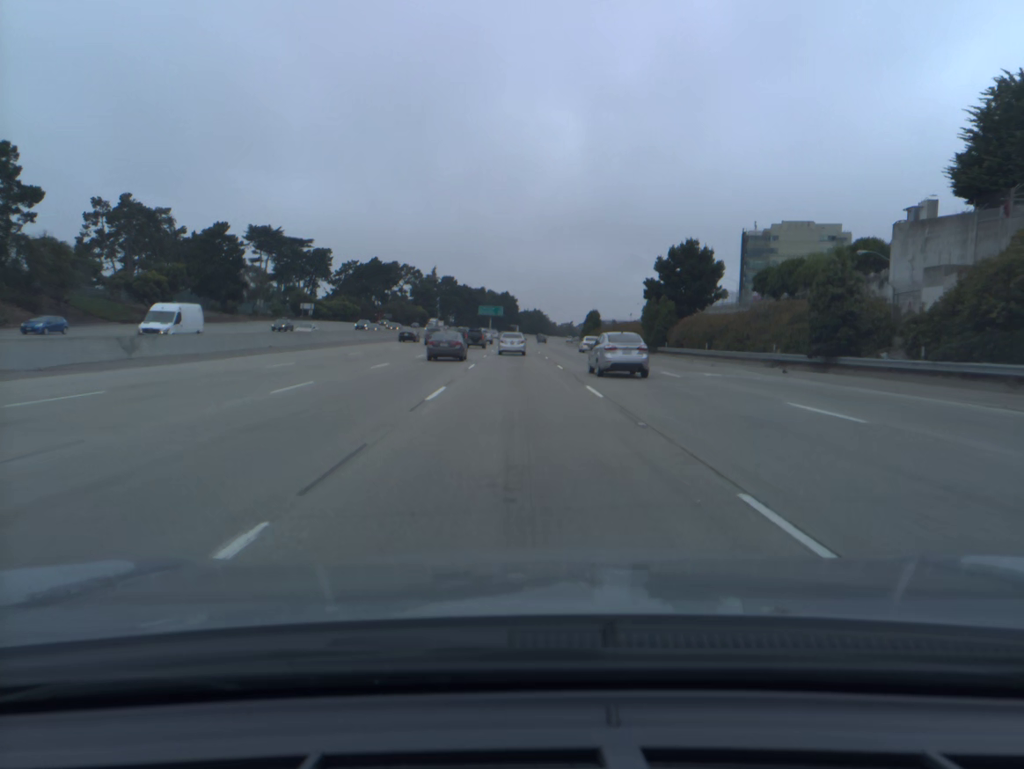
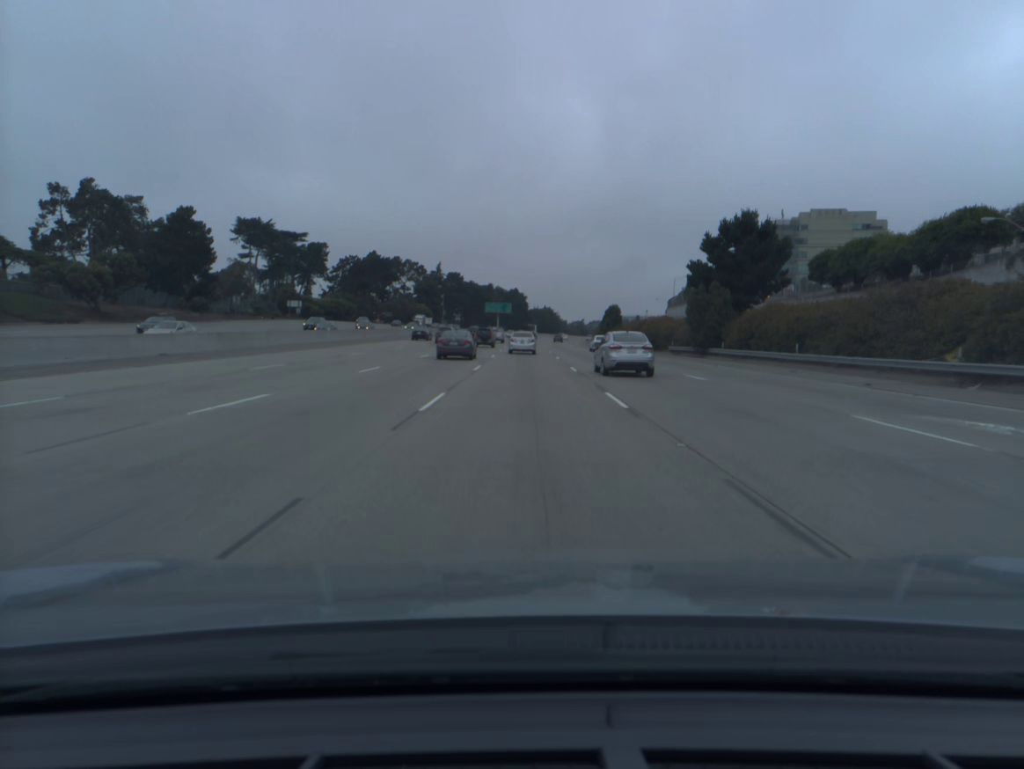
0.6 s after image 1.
(-0.1, +16.9) m; -1°
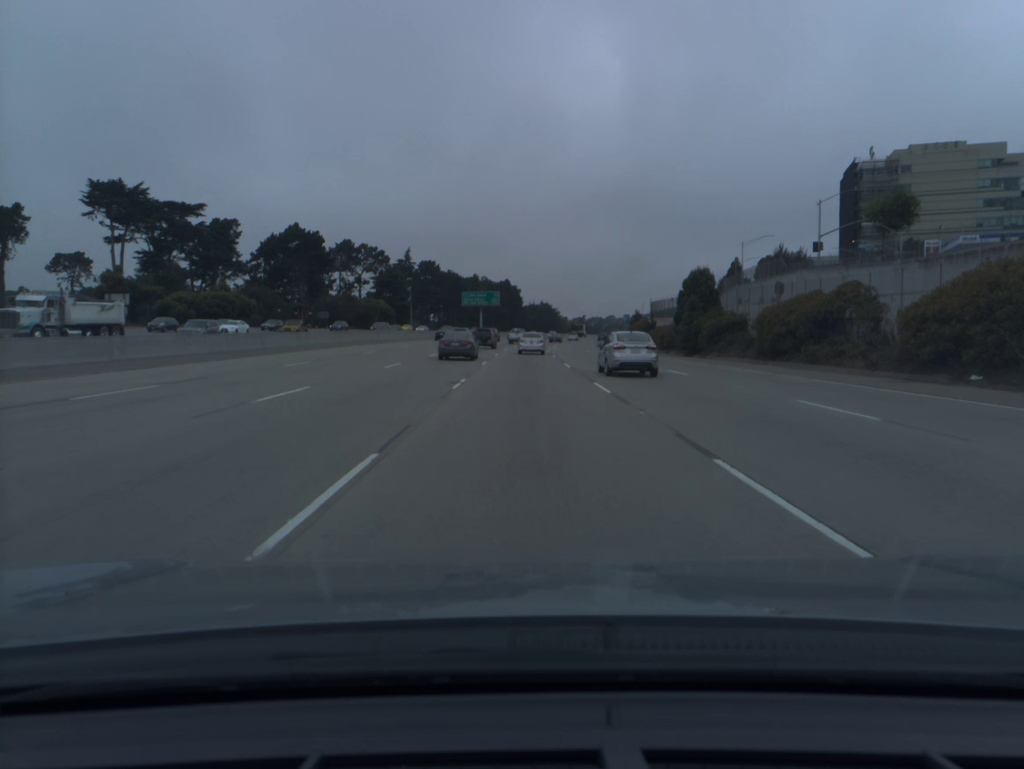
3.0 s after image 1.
(0.0, +67.4) m; 0°
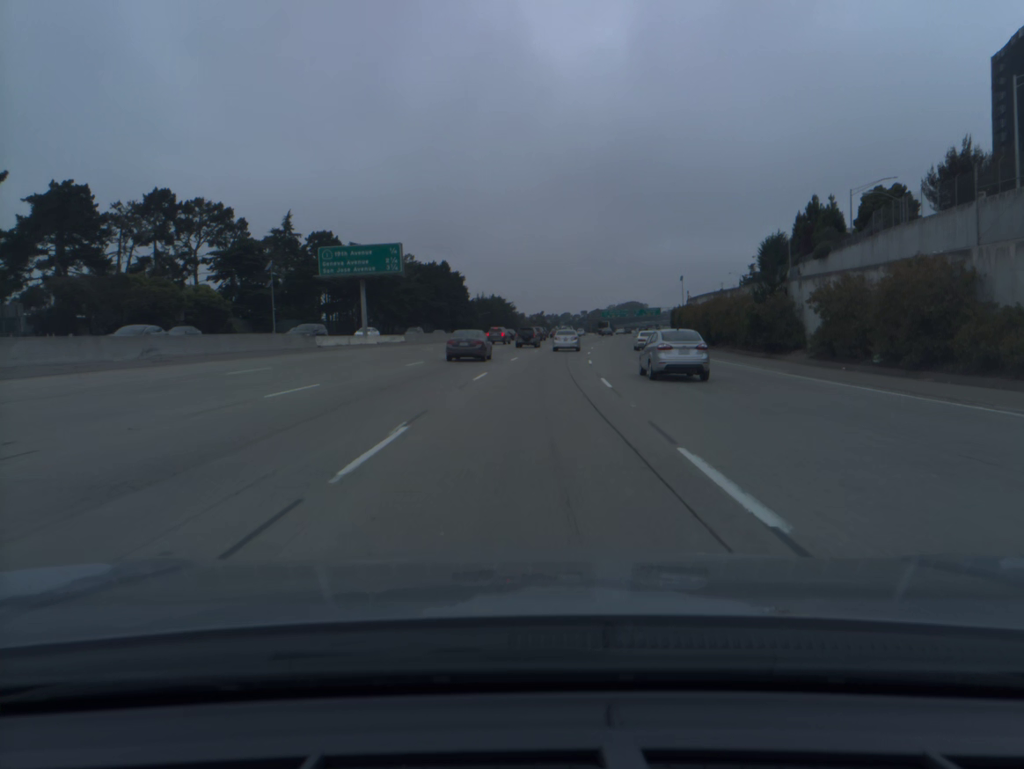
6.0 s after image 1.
(+1.4, +84.2) m; +3°
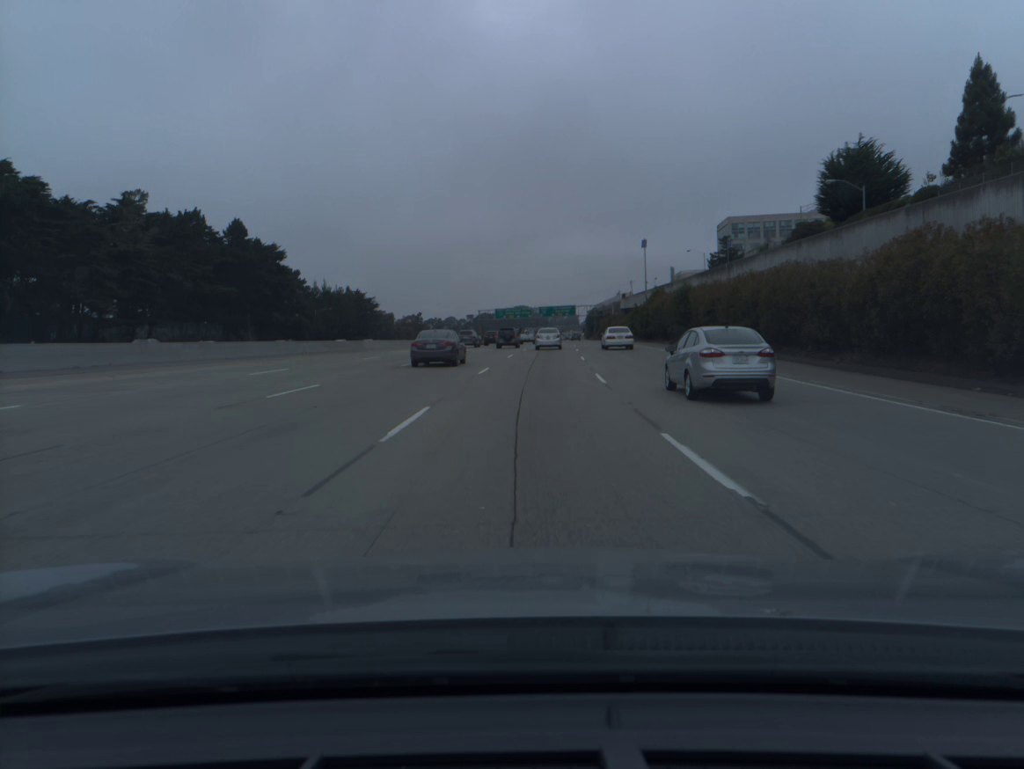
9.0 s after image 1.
(+6.4, +84.3) m; +8°
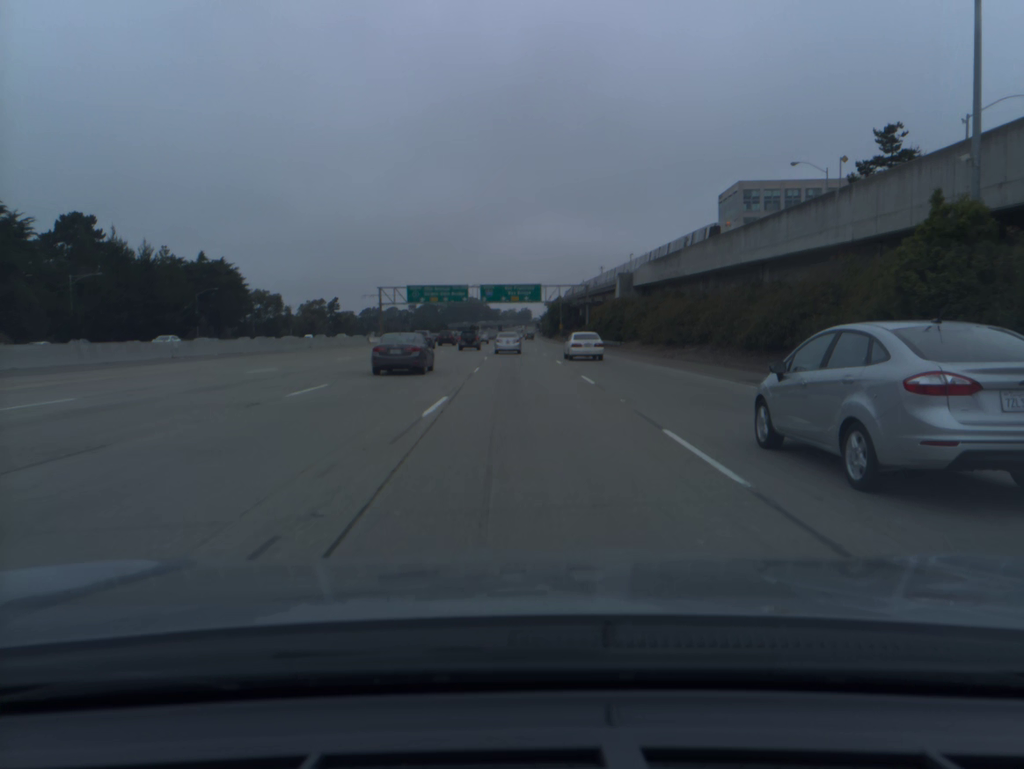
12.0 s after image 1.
(+3.6, +84.5) m; +4°
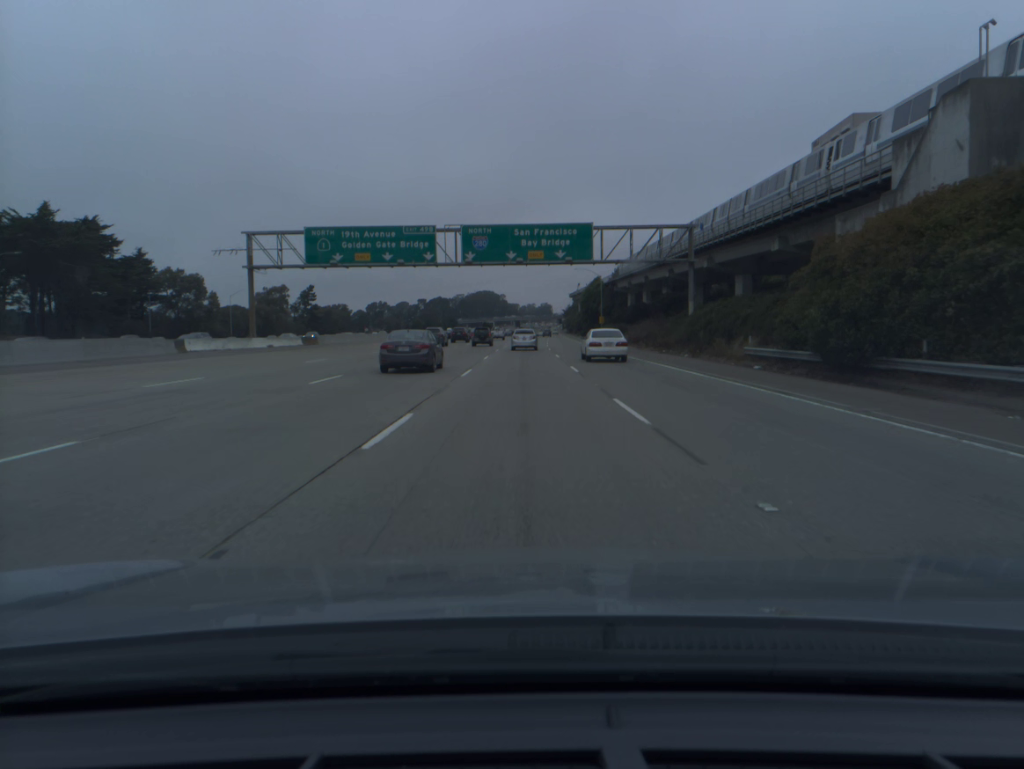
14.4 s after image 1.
(-0.7, +66.5) m; -1°
